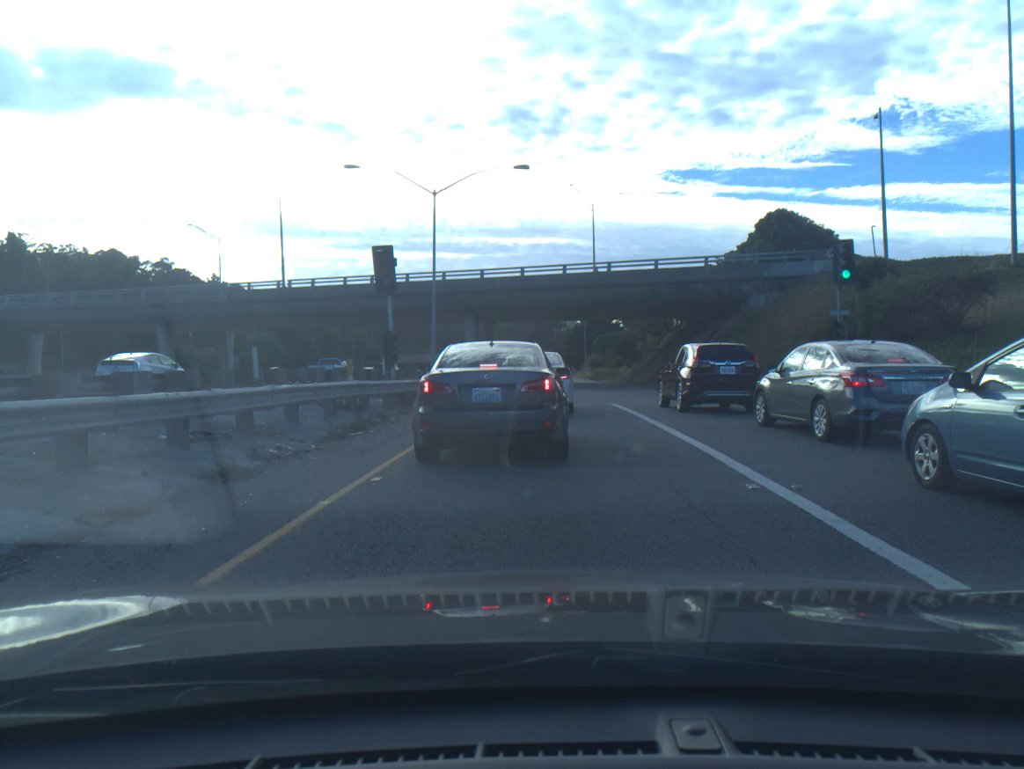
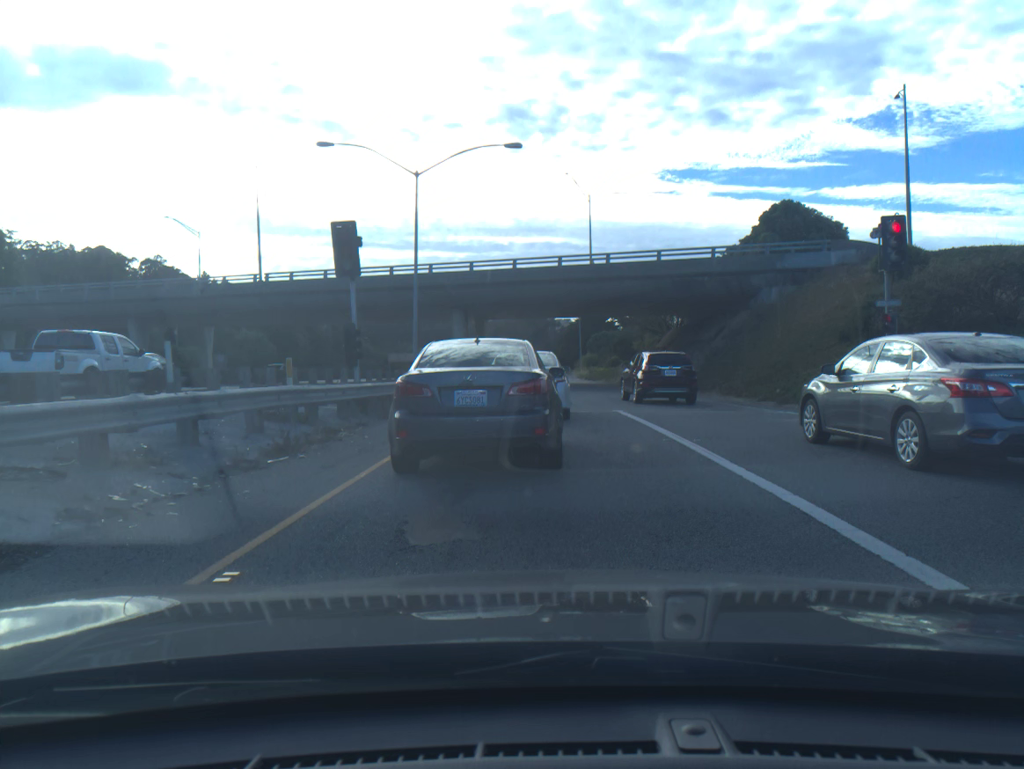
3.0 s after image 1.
(-0.1, +3.6) m; 0°
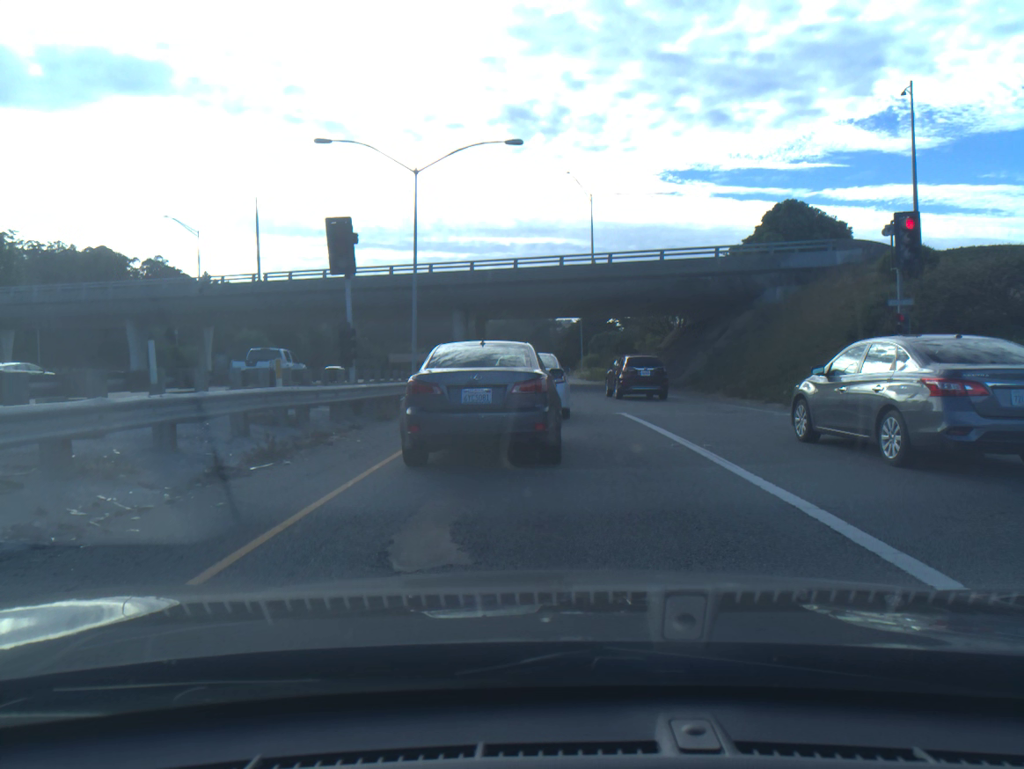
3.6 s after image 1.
(0.0, +0.6) m; 0°
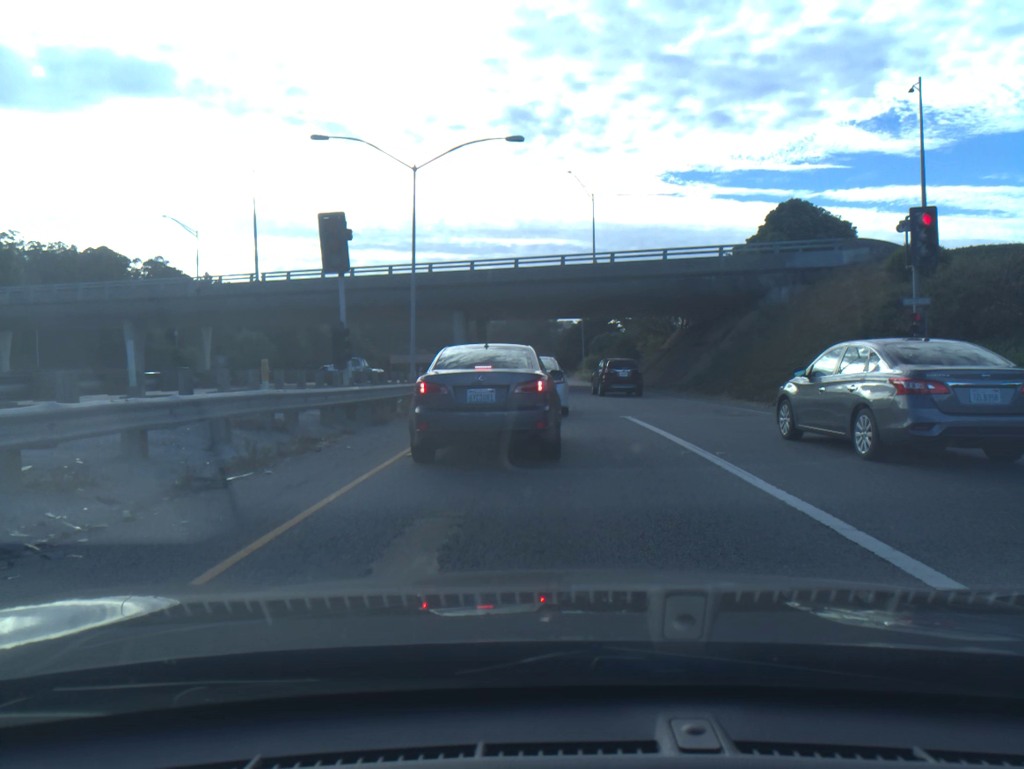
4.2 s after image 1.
(0.0, +0.7) m; 0°
